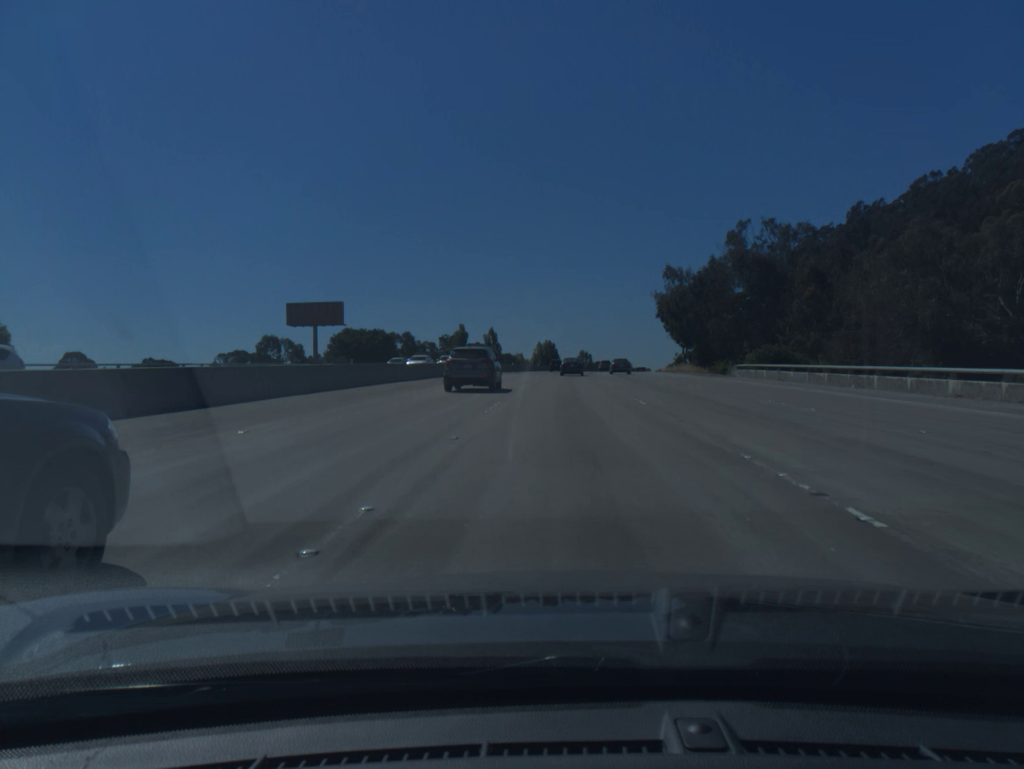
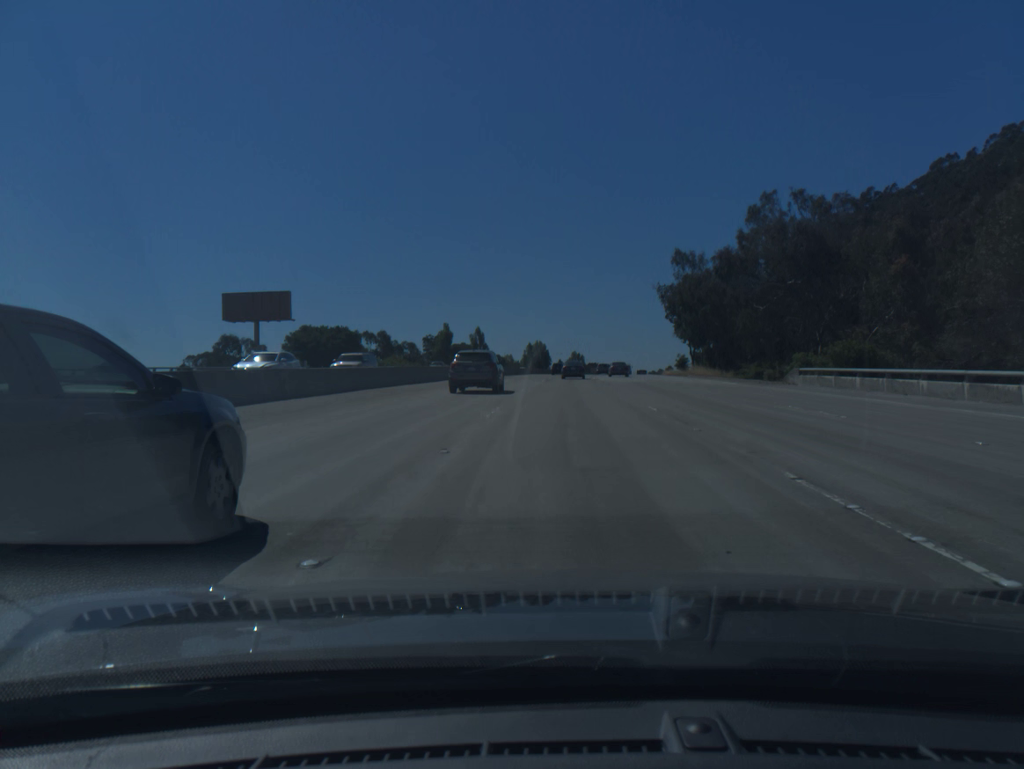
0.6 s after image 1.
(+0.1, +16.2) m; +1°
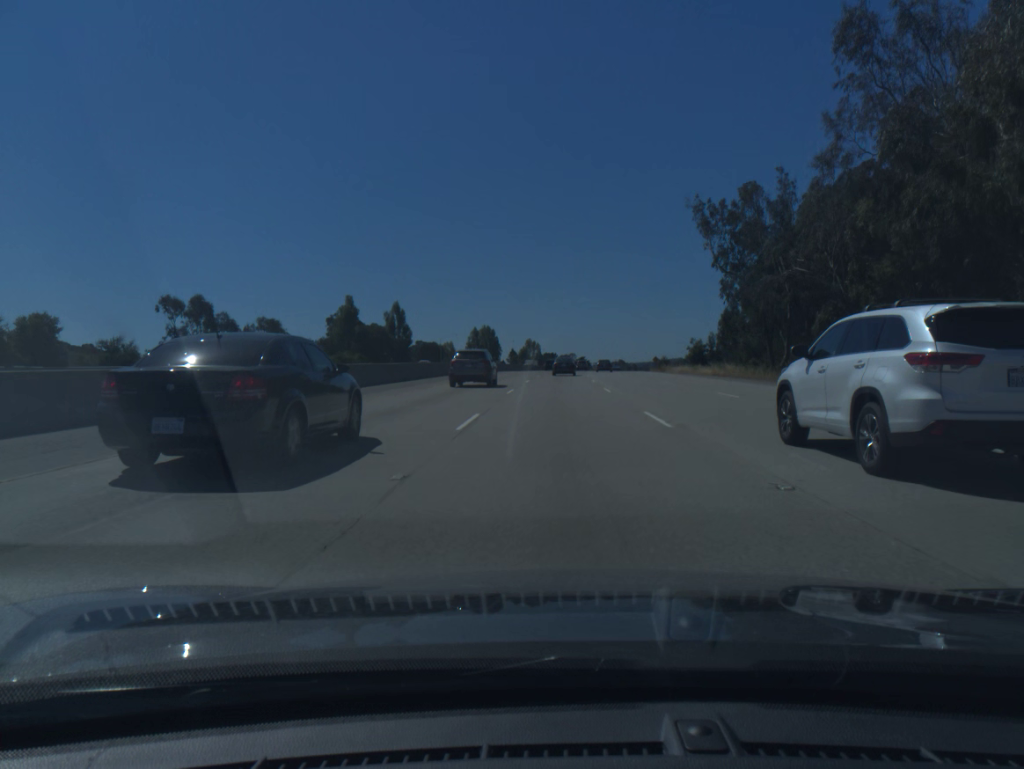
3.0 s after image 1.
(+1.7, +64.9) m; +3°
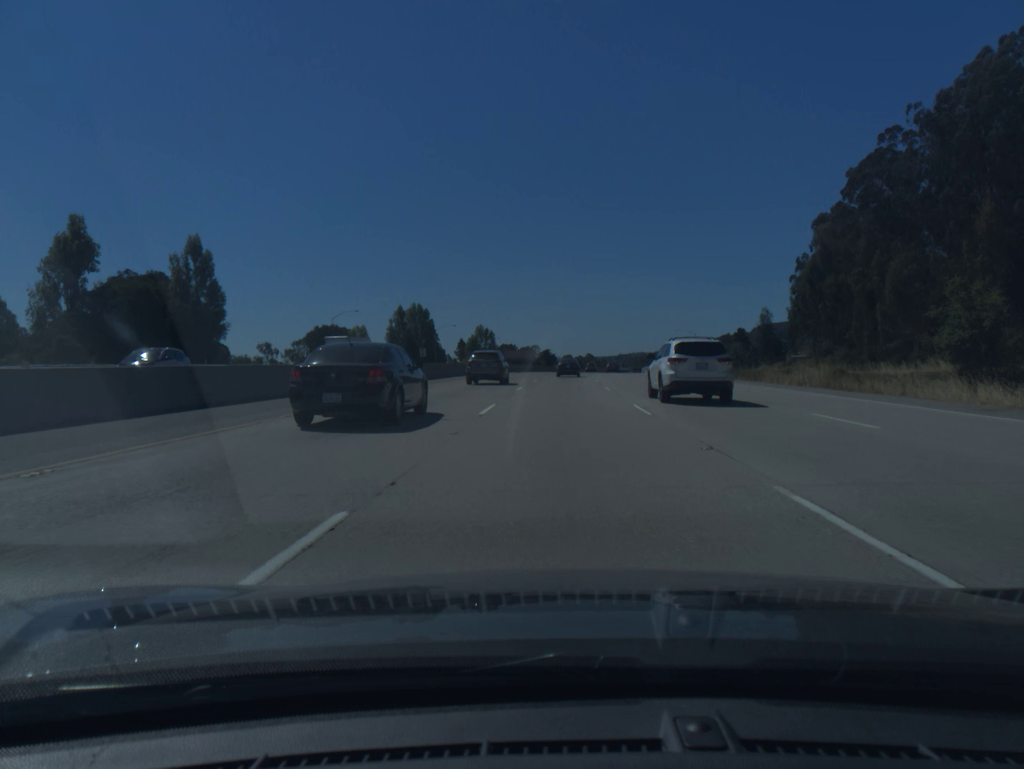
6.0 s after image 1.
(+2.0, +81.8) m; +3°
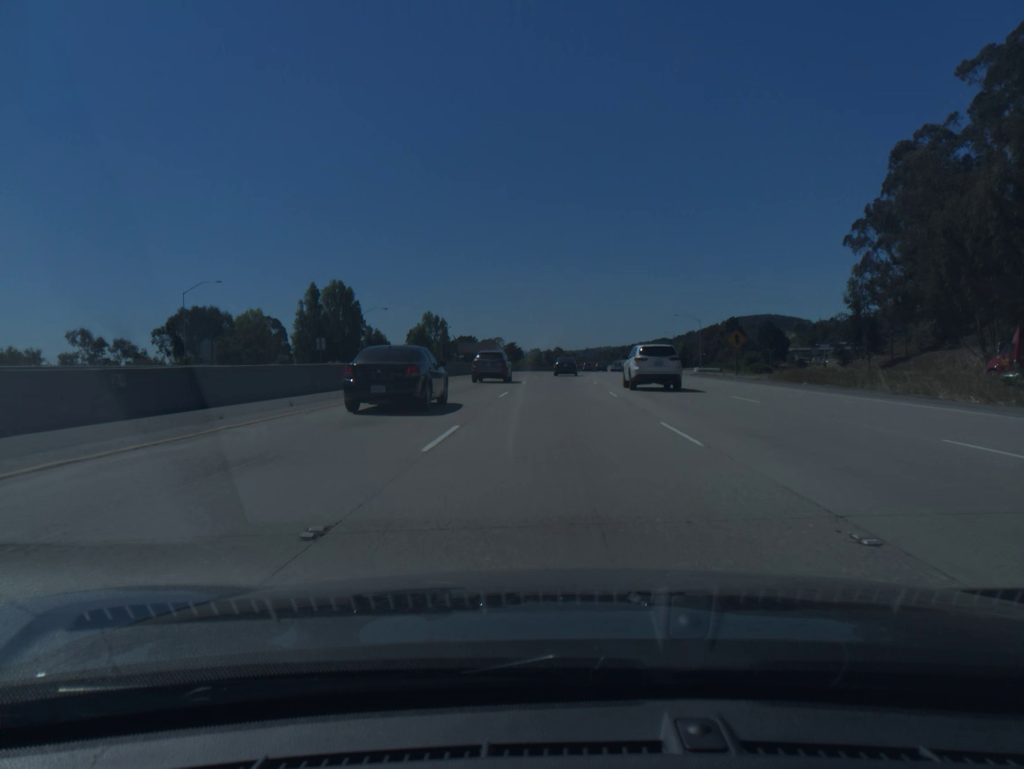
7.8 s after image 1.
(+1.0, +49.5) m; +2°
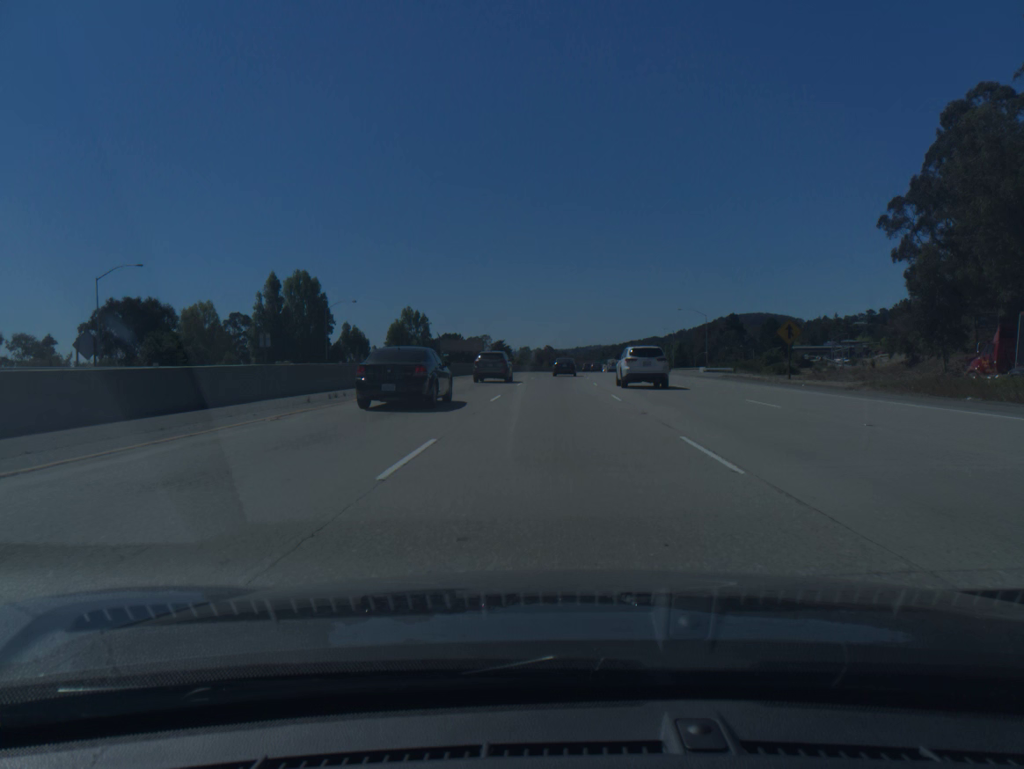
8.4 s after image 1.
(+0.1, +16.5) m; +1°
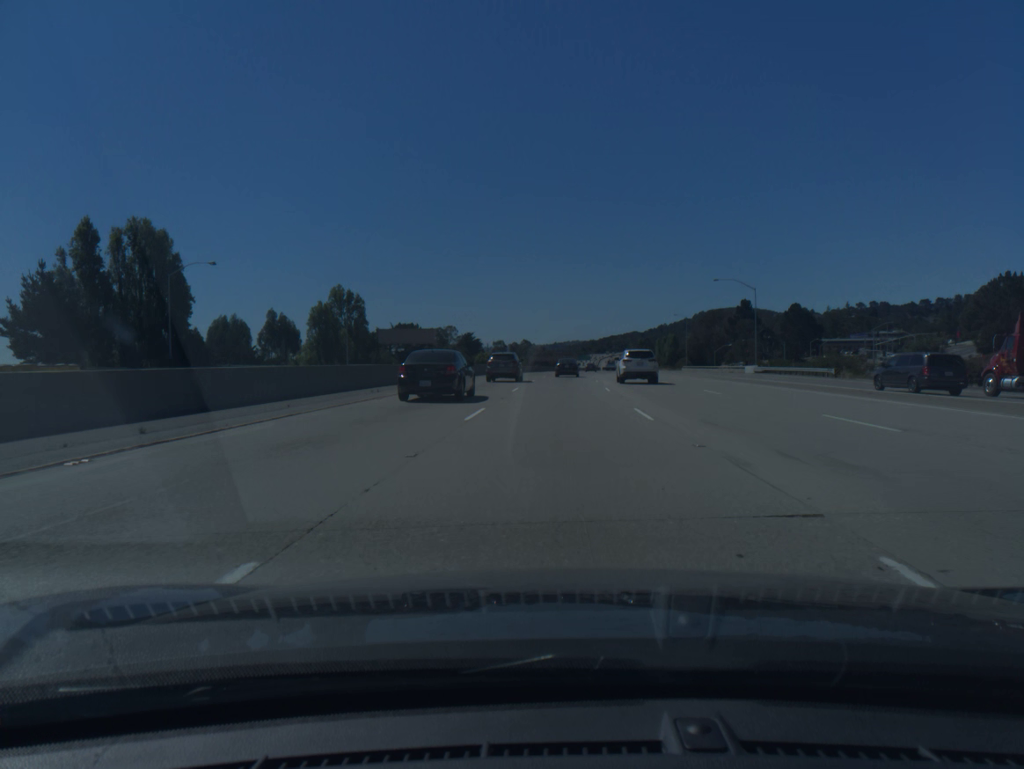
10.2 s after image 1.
(+0.8, +49.7) m; +2°
